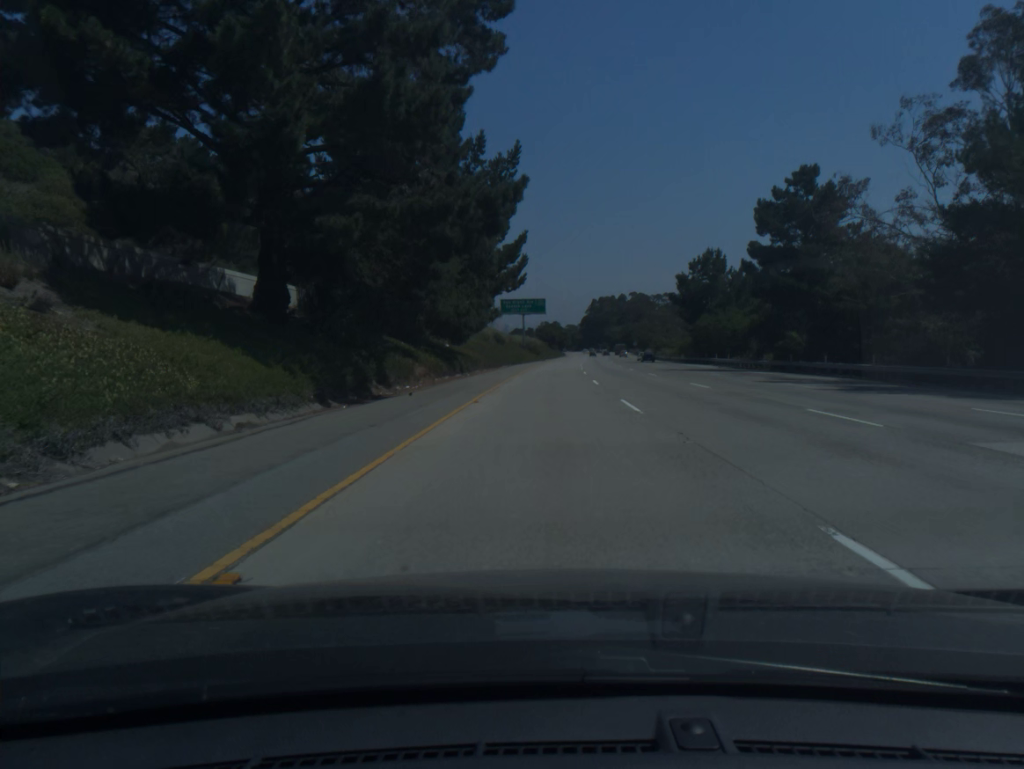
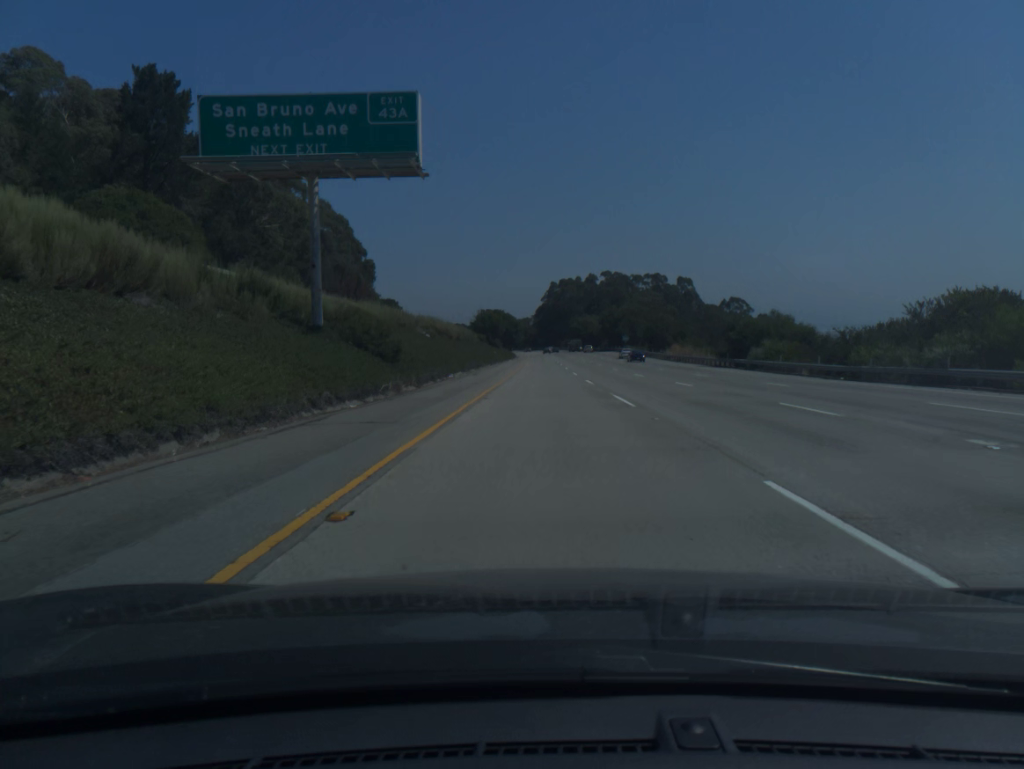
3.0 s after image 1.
(+3.3, +100.3) m; +4°
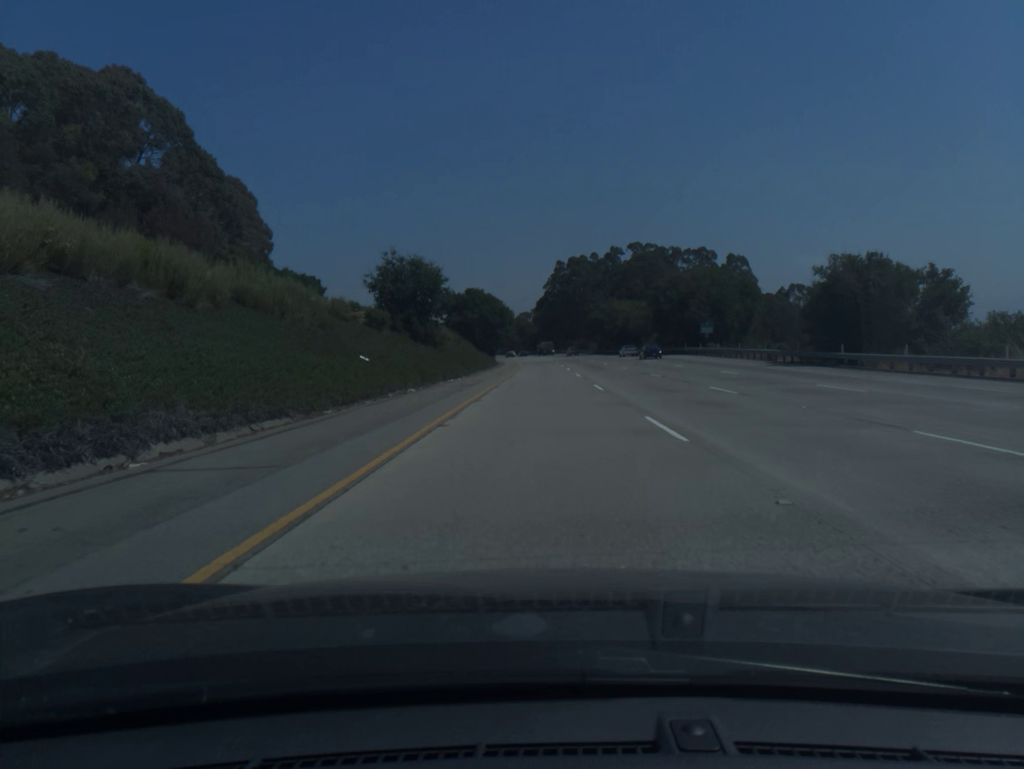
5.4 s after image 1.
(+0.3, +80.3) m; 0°
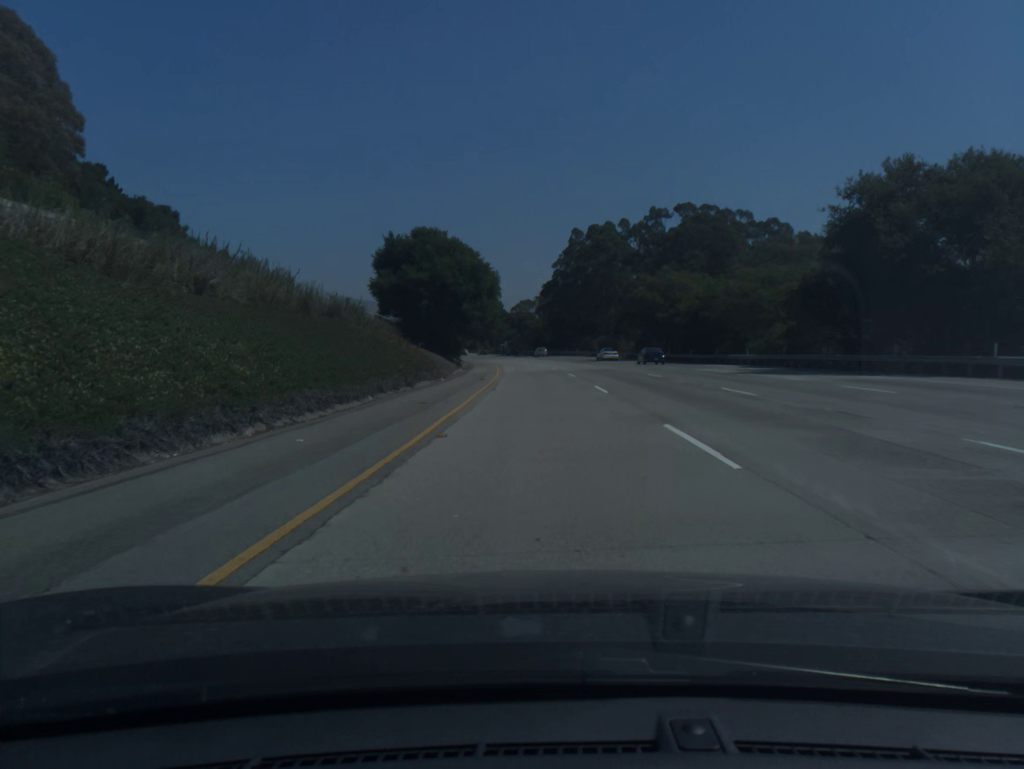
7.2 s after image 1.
(-0.1, +60.0) m; 0°
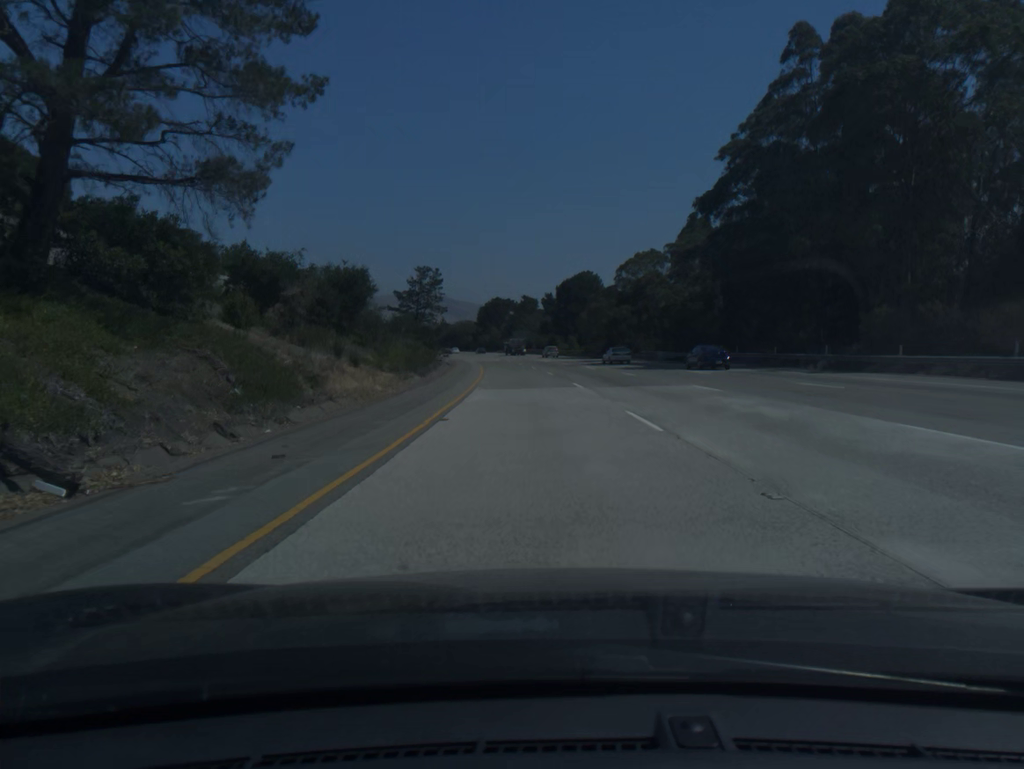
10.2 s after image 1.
(-4.8, +99.4) m; -7°
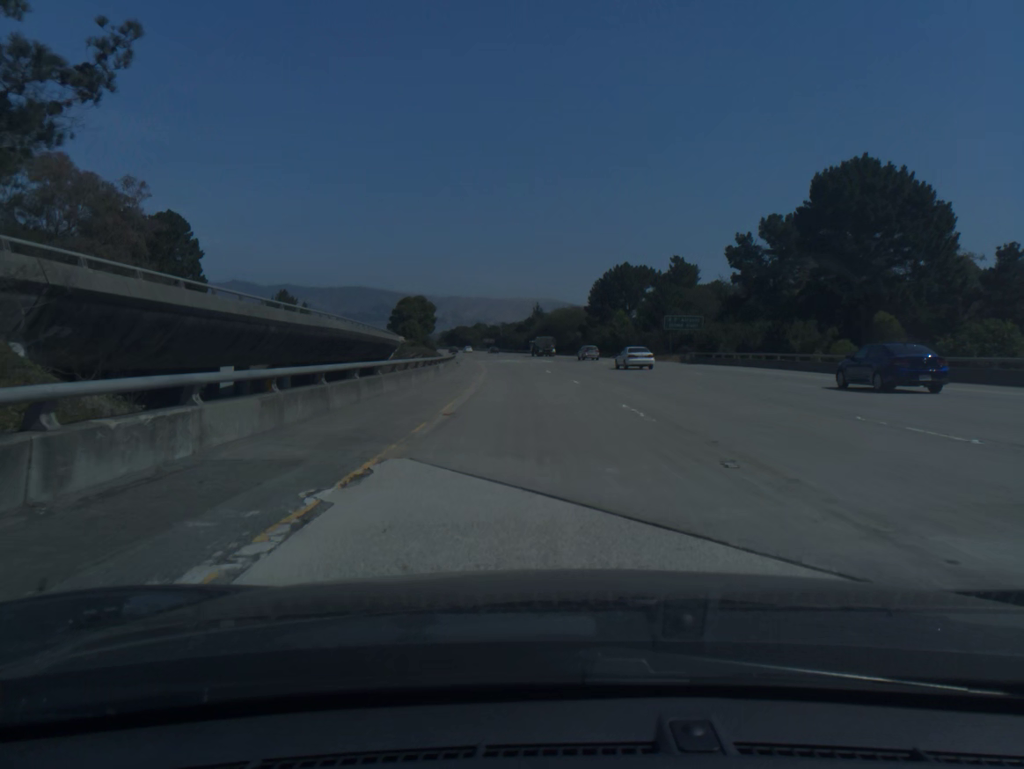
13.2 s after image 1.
(-7.4, +99.6) m; -8°
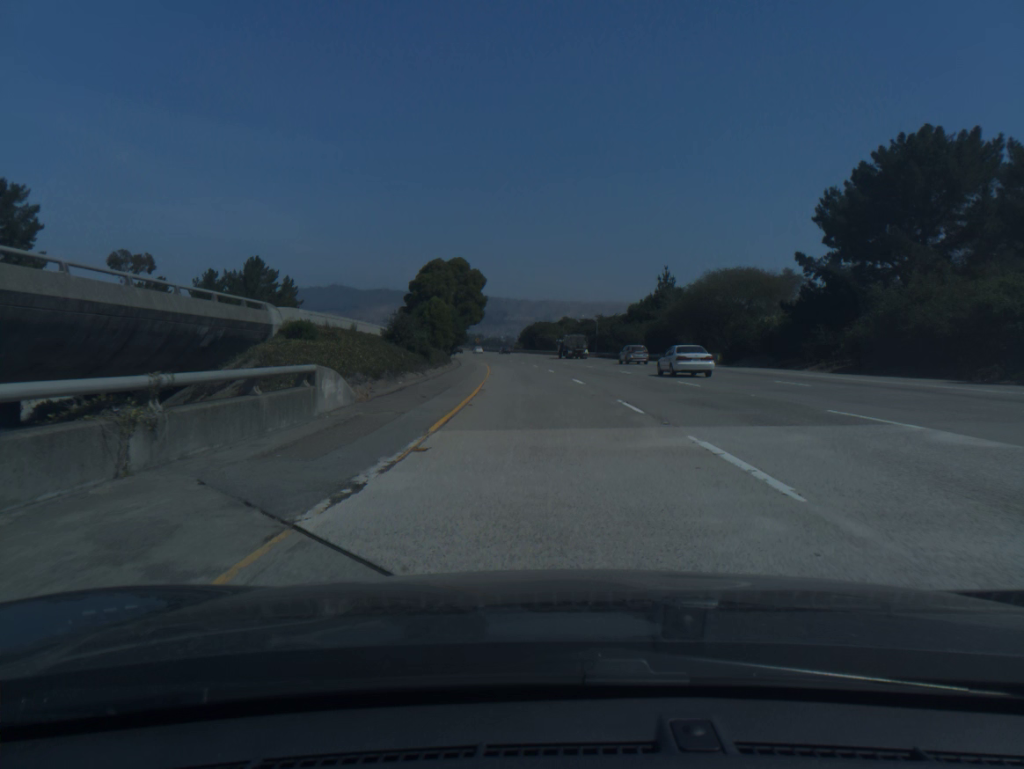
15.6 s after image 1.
(-4.7, +80.0) m; -7°
